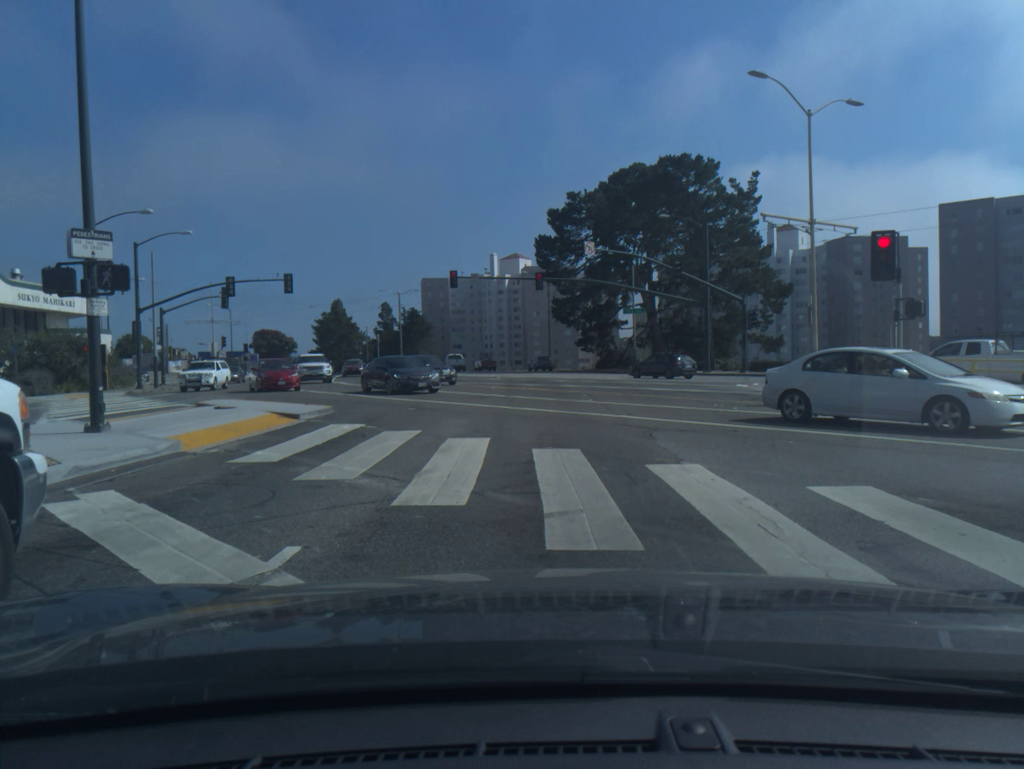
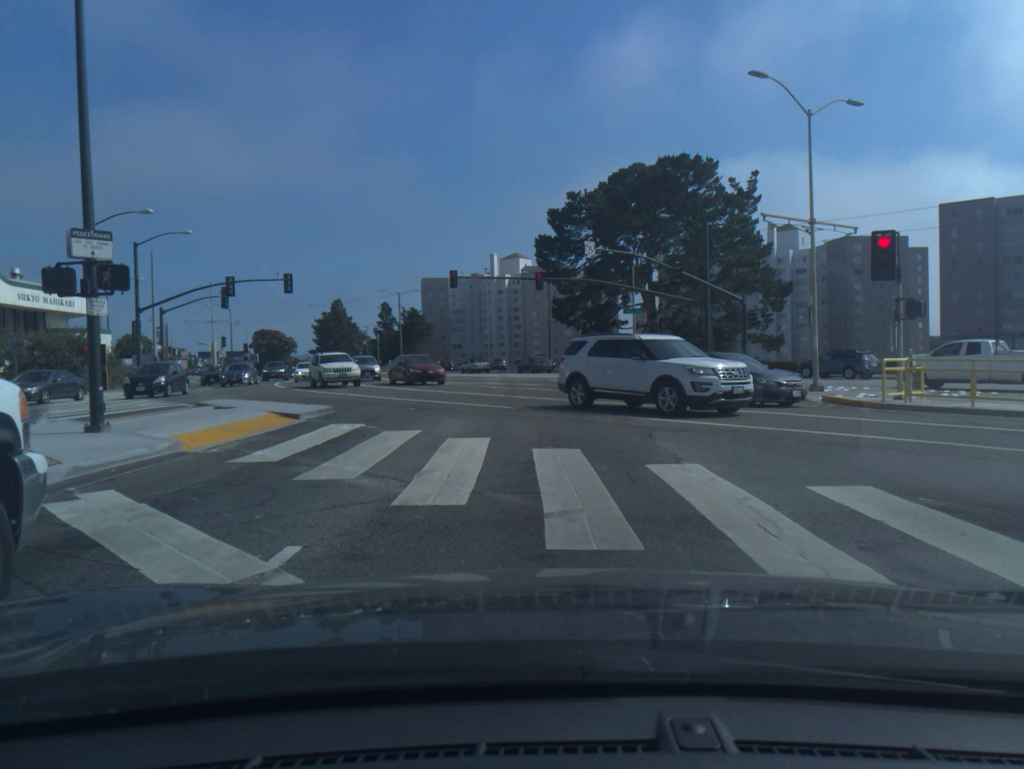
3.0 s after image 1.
(0.0, +0.1) m; 0°
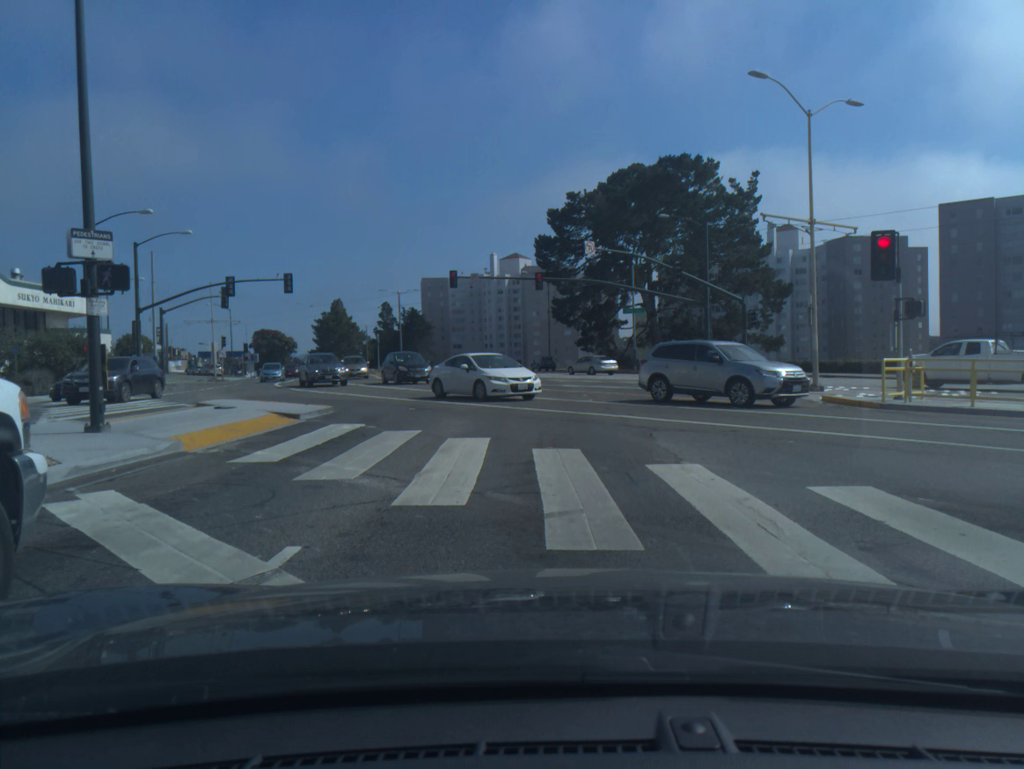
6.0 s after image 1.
(0.0, 0.0) m; 0°
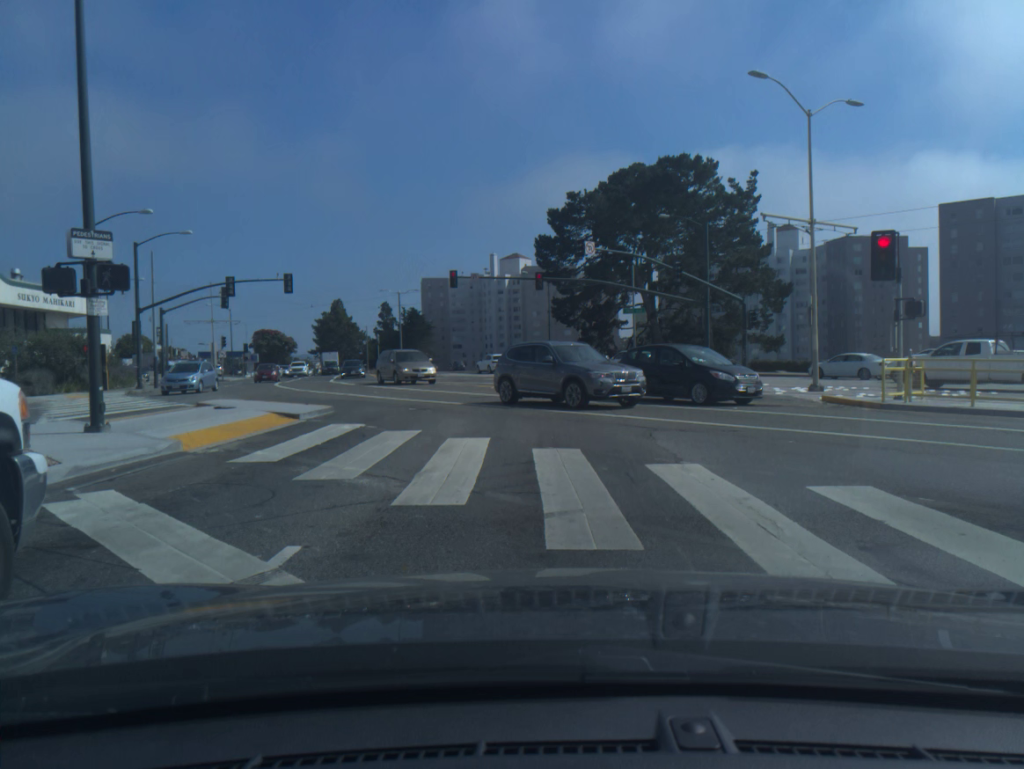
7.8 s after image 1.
(0.0, 0.0) m; 0°
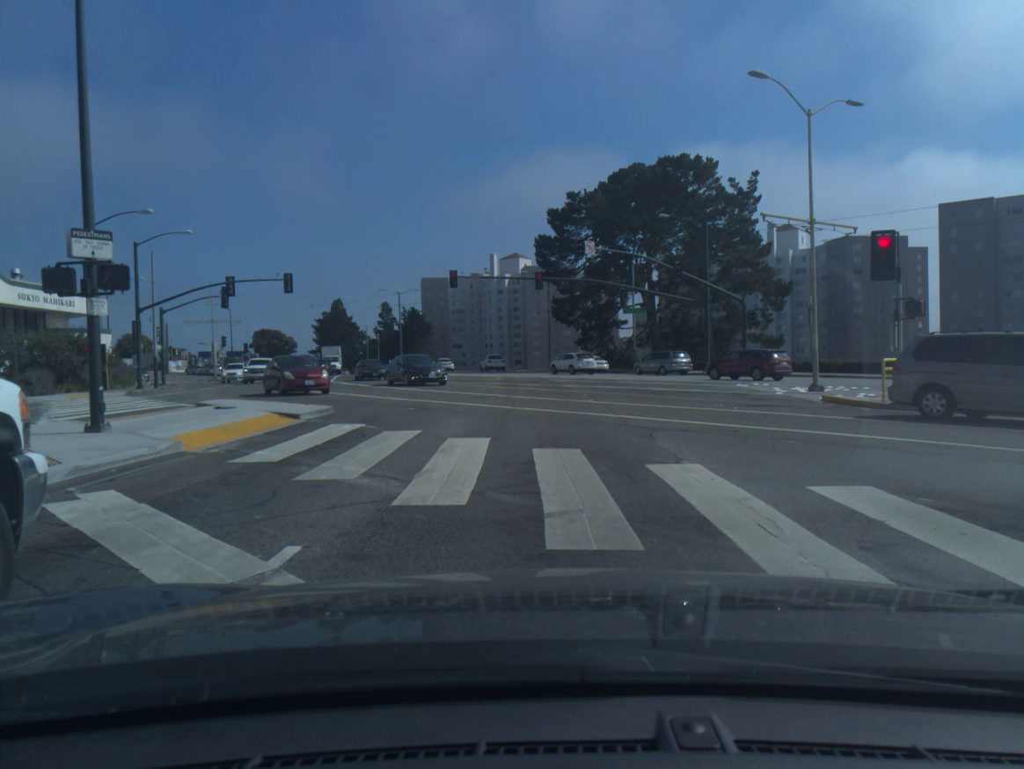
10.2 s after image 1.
(0.0, 0.0) m; 0°
